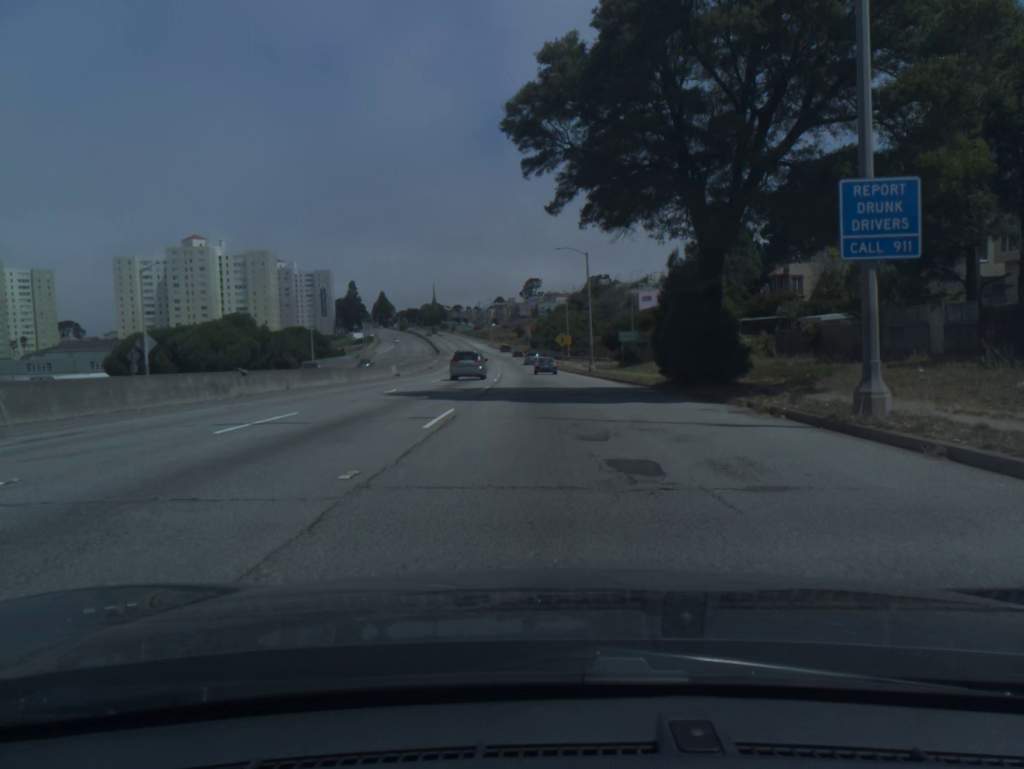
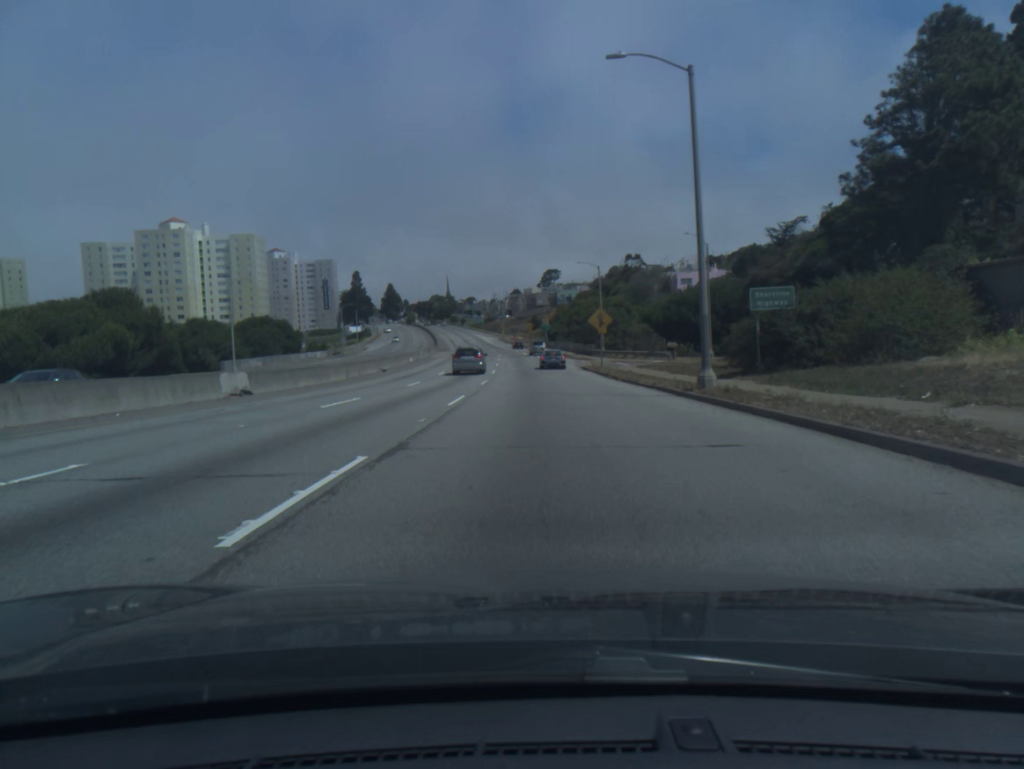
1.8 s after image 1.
(-0.4, +37.3) m; -1°
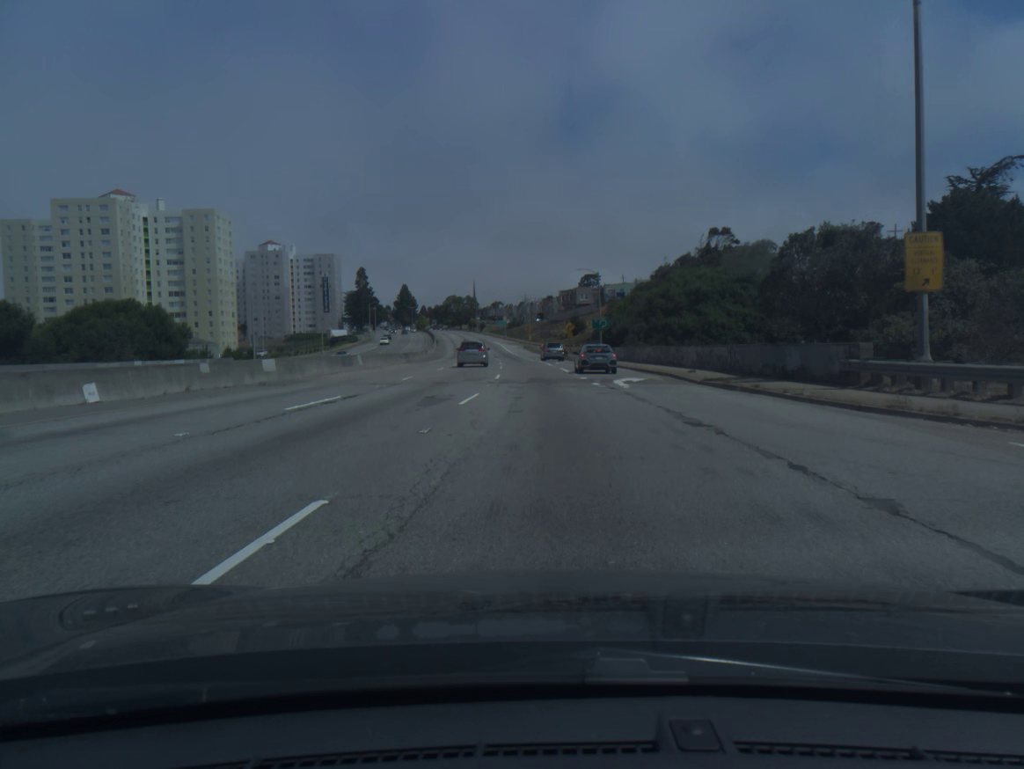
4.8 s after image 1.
(-1.9, +62.3) m; -2°
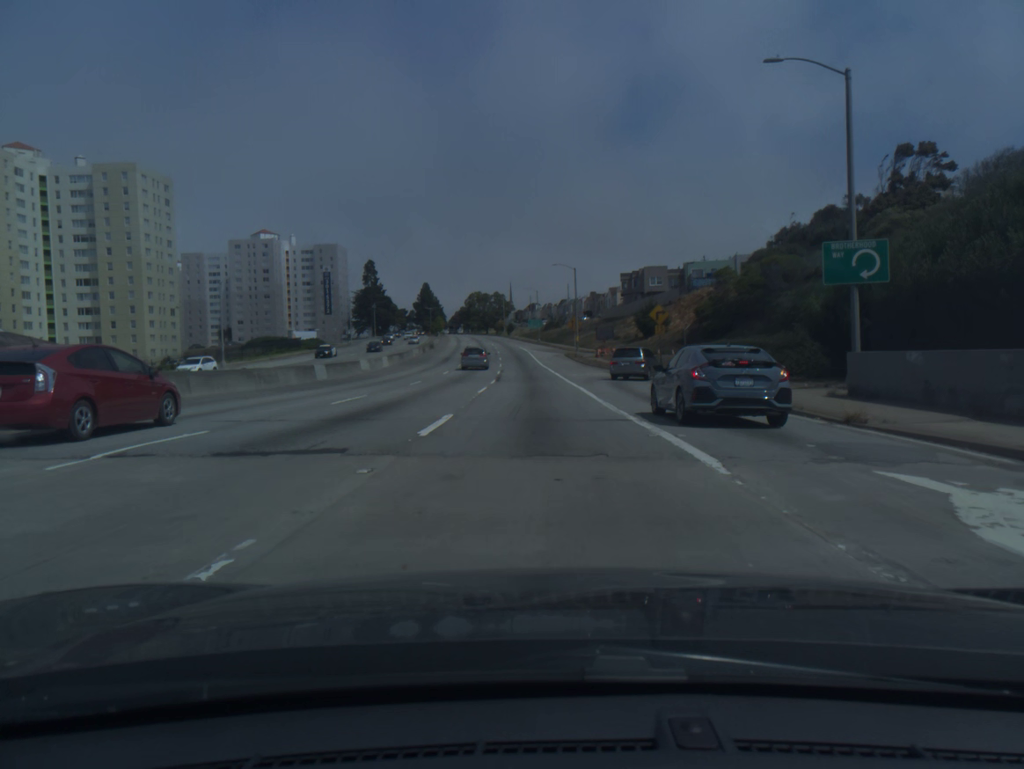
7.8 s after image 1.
(-1.2, +62.0) m; -3°
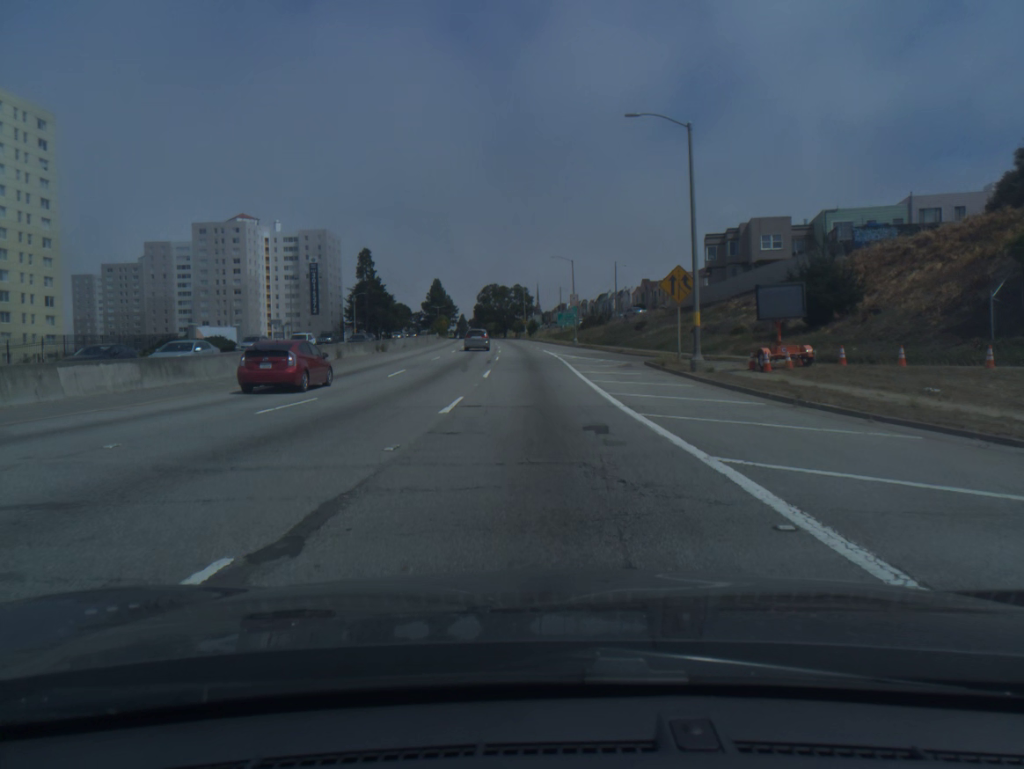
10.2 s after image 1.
(-0.9, +50.4) m; -2°
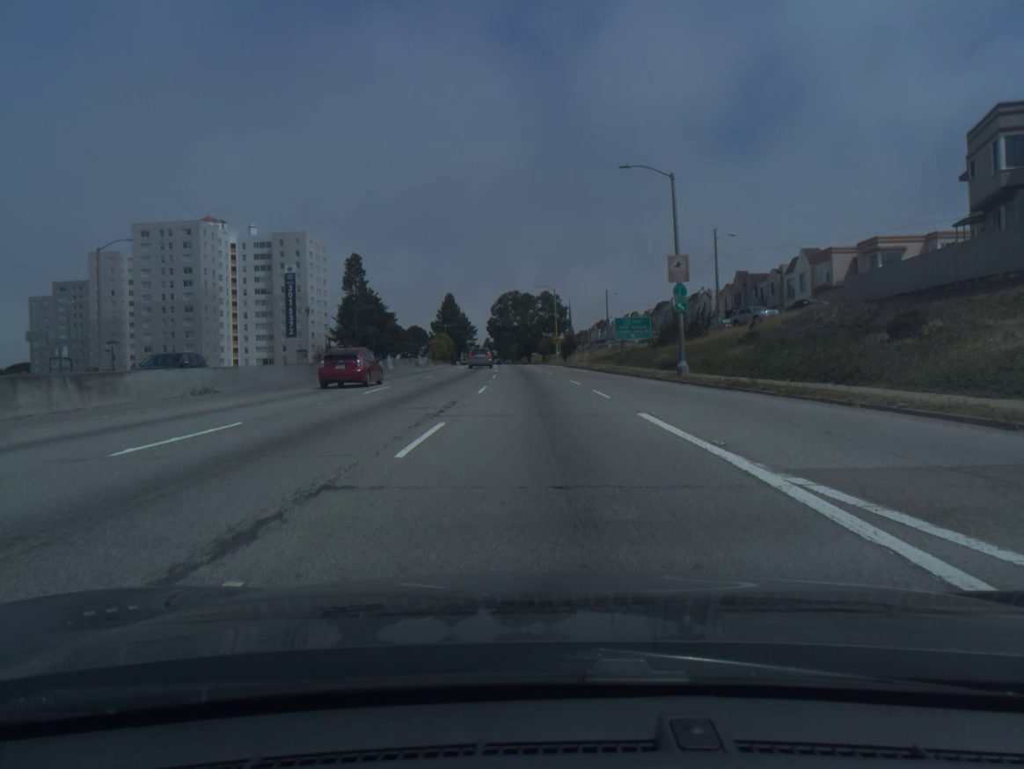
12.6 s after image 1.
(-1.1, +50.1) m; -2°
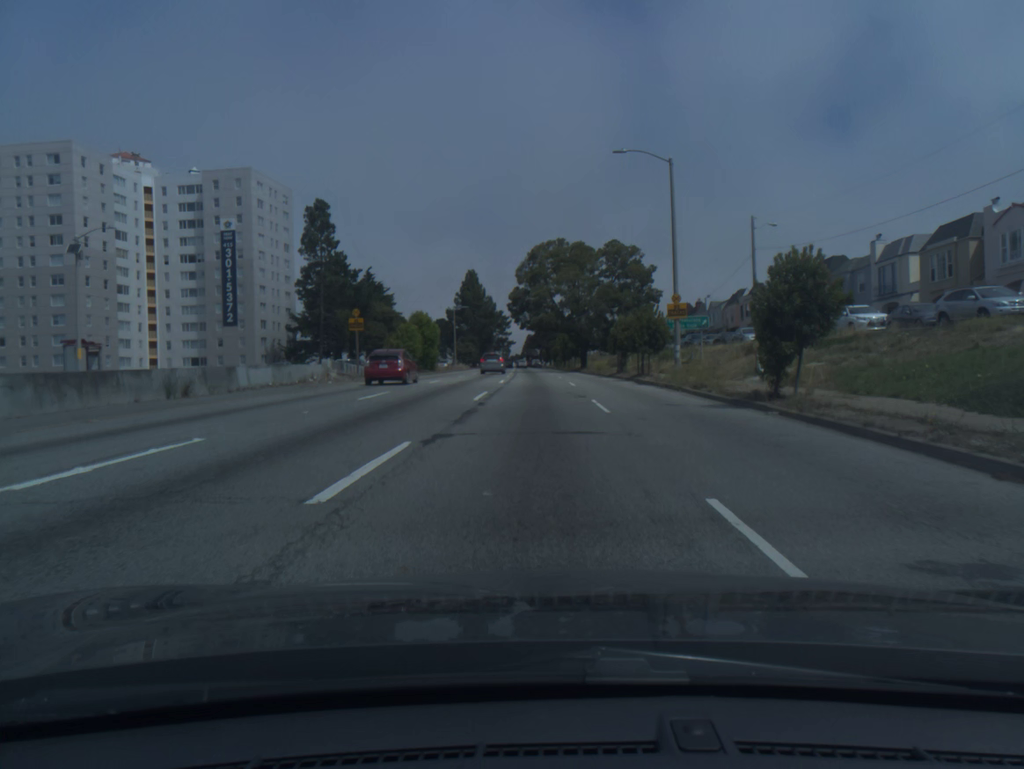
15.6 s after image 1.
(-1.7, +62.2) m; -3°
